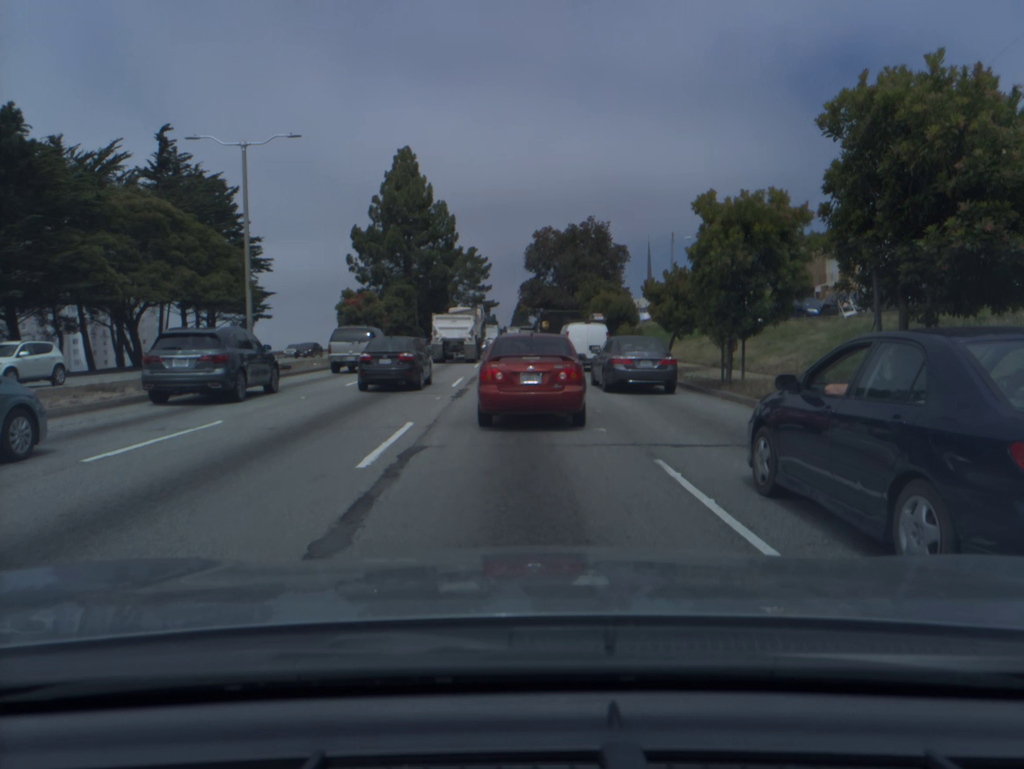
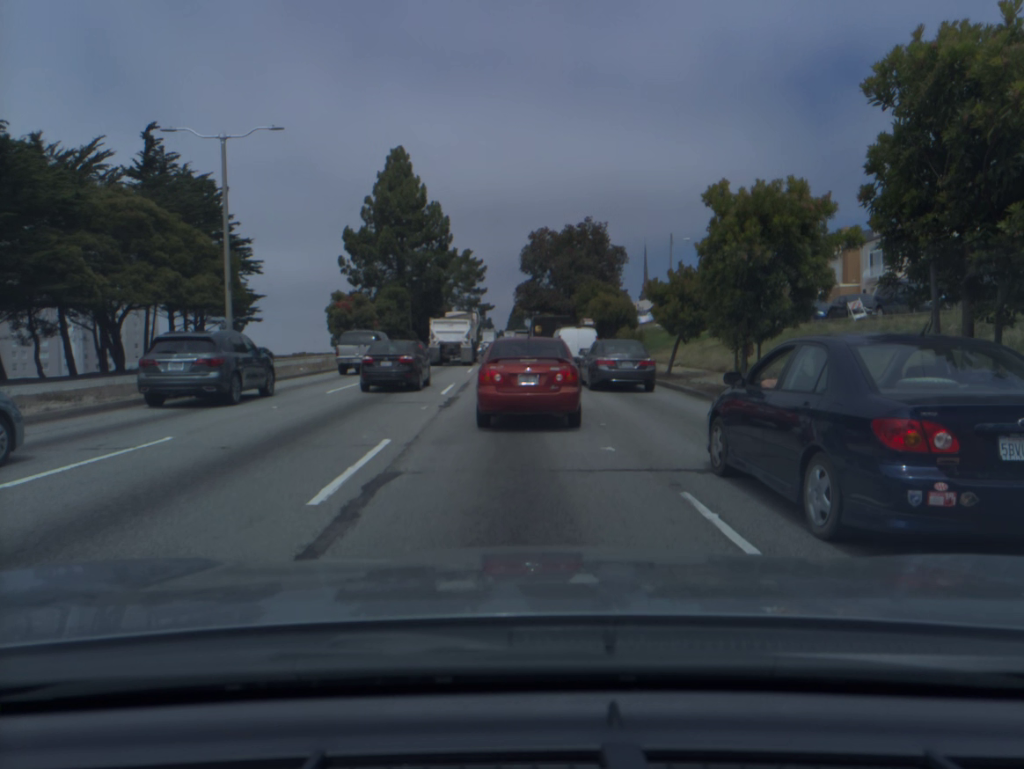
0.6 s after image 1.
(0.0, +1.6) m; 0°
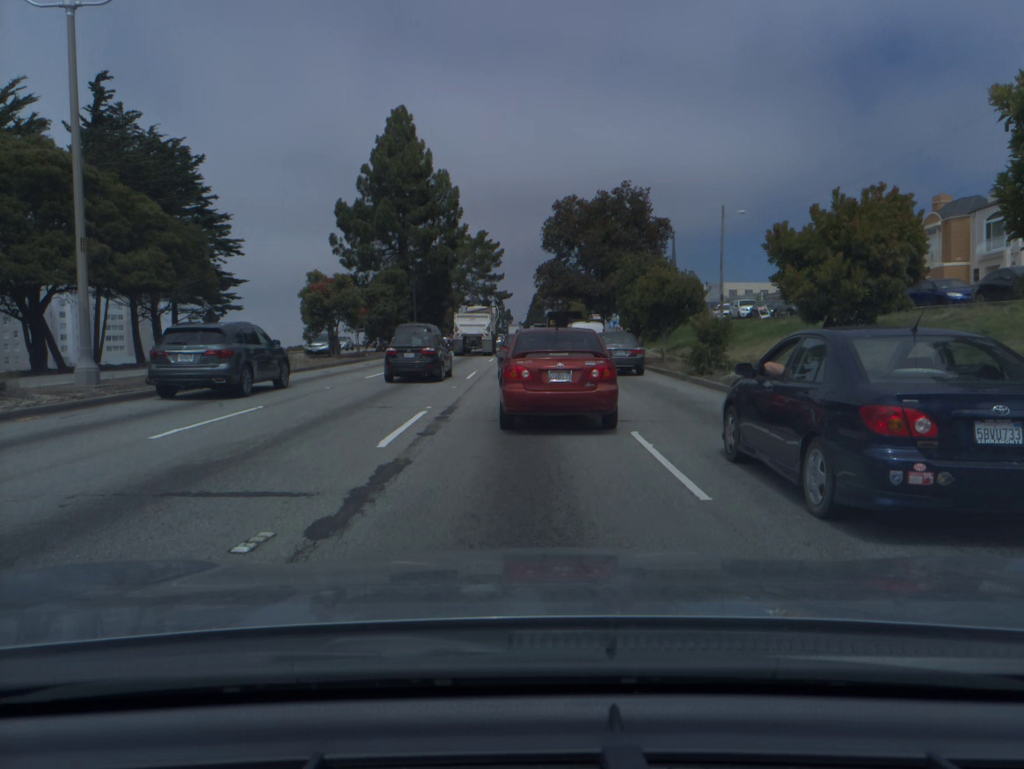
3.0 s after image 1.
(-0.2, +11.1) m; -2°
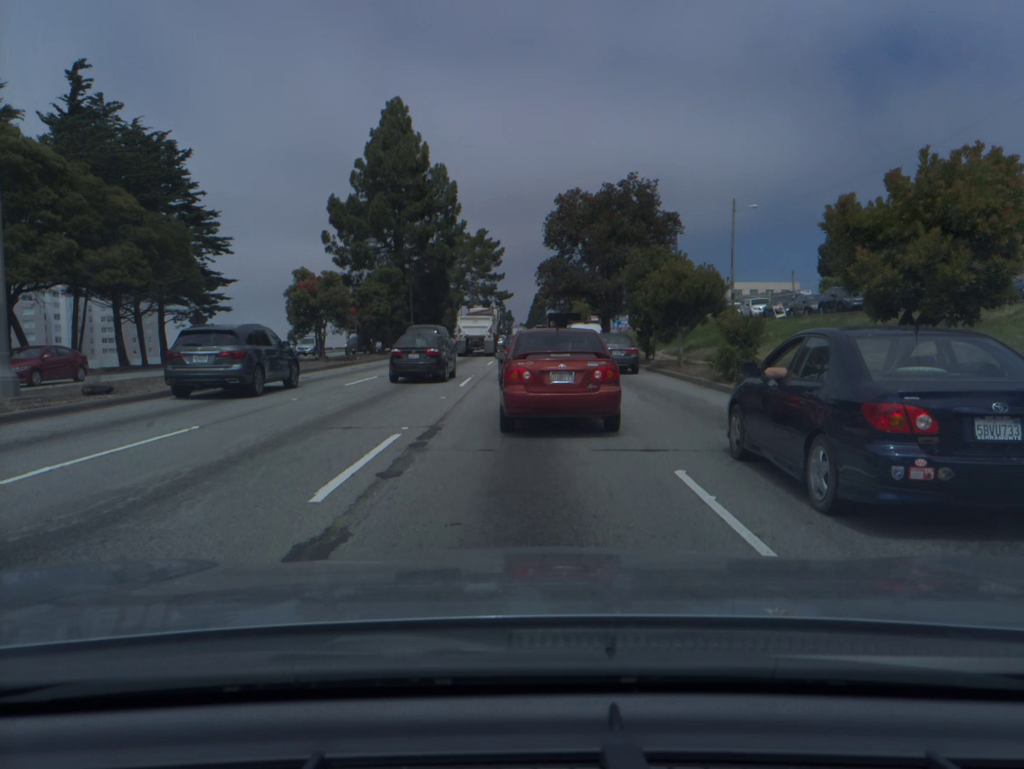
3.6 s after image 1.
(0.0, +3.1) m; 0°
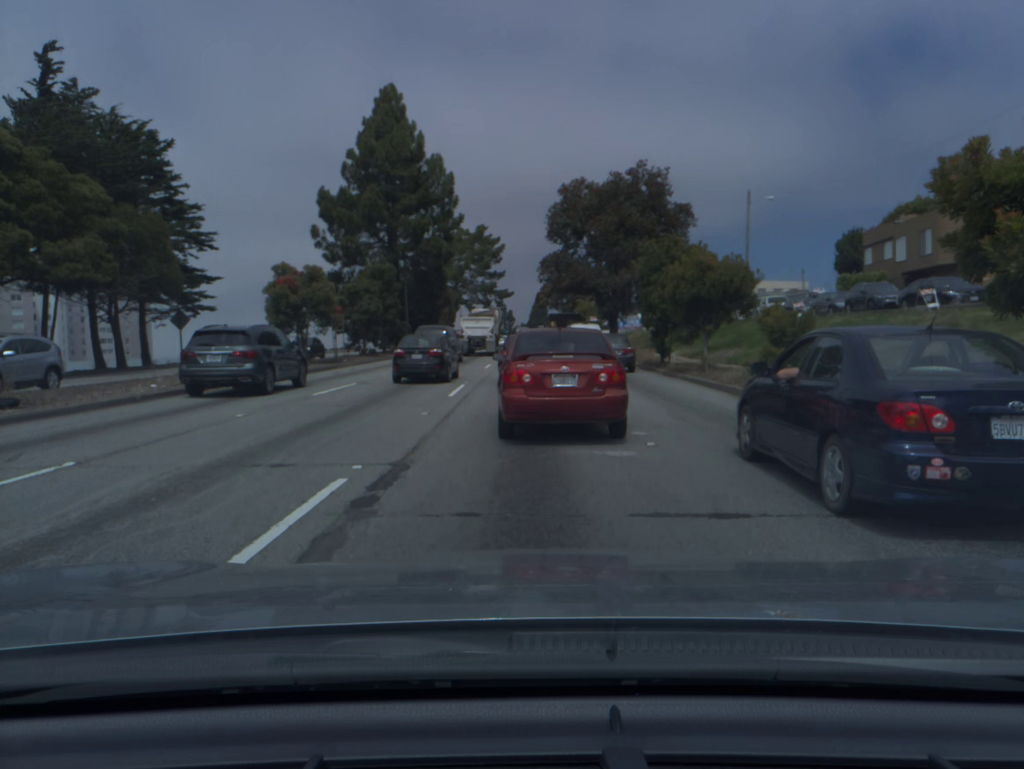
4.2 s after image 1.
(0.0, +3.3) m; 0°
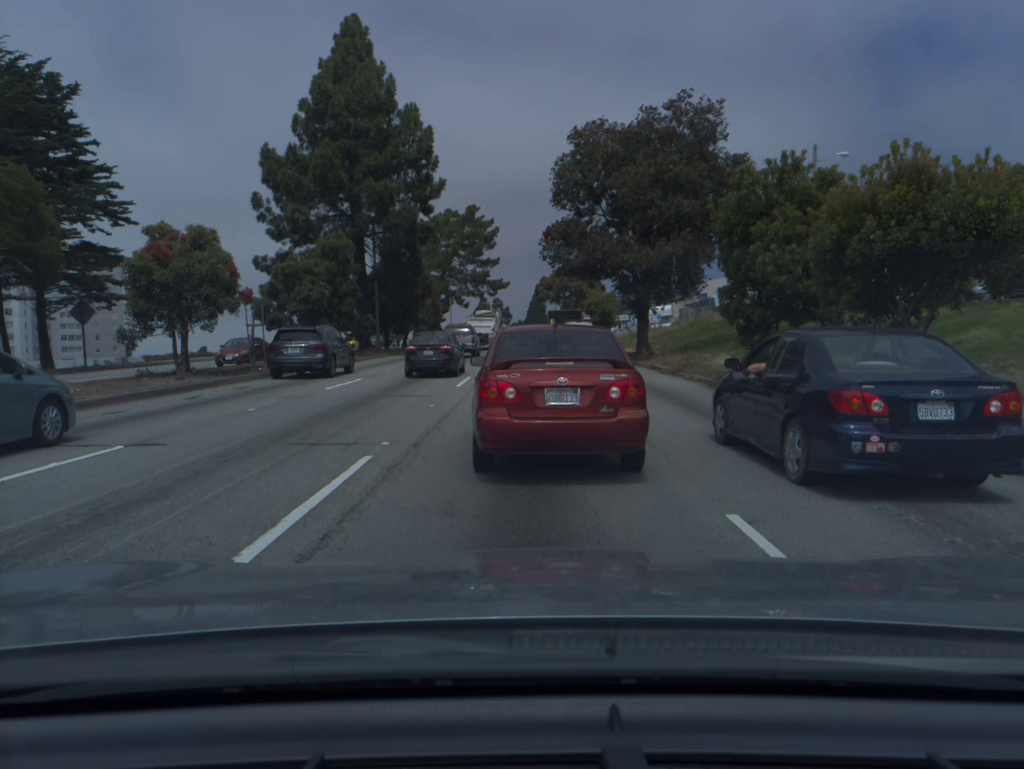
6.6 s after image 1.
(0.0, +13.5) m; 0°
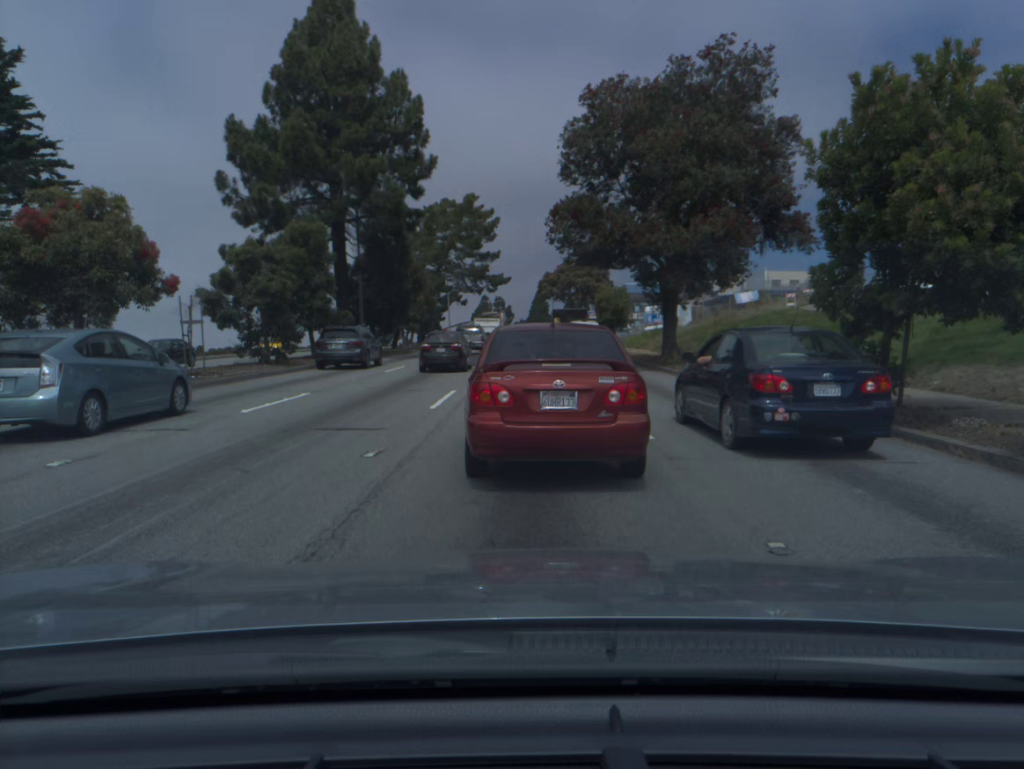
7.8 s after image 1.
(0.0, +6.1) m; 0°
